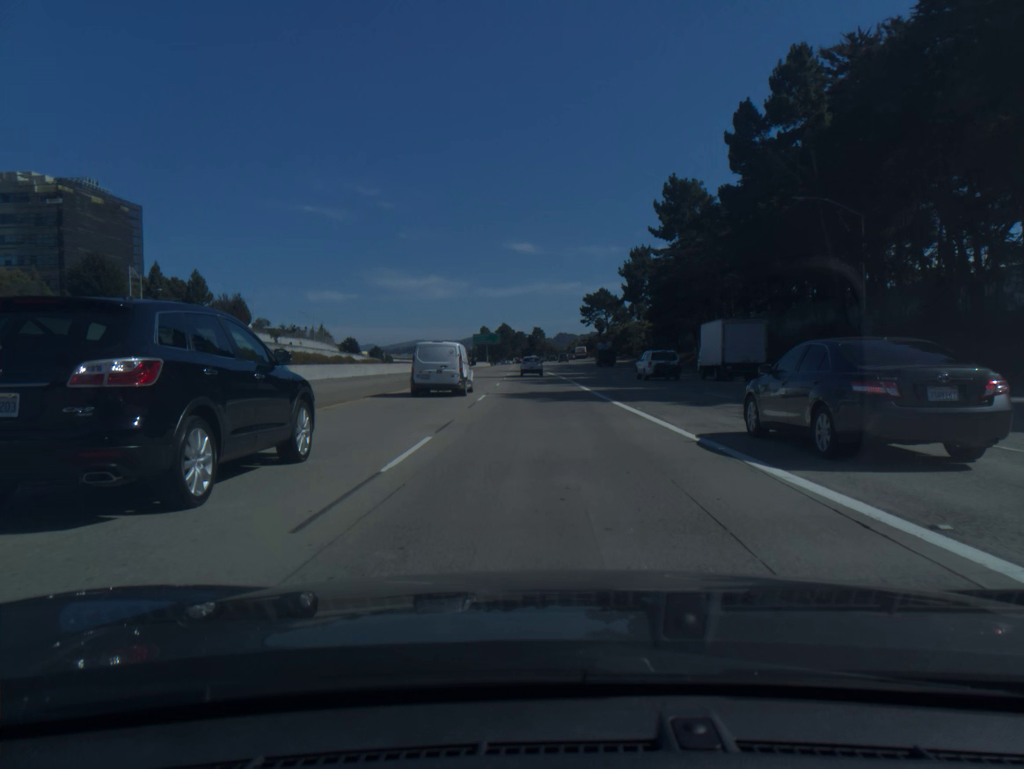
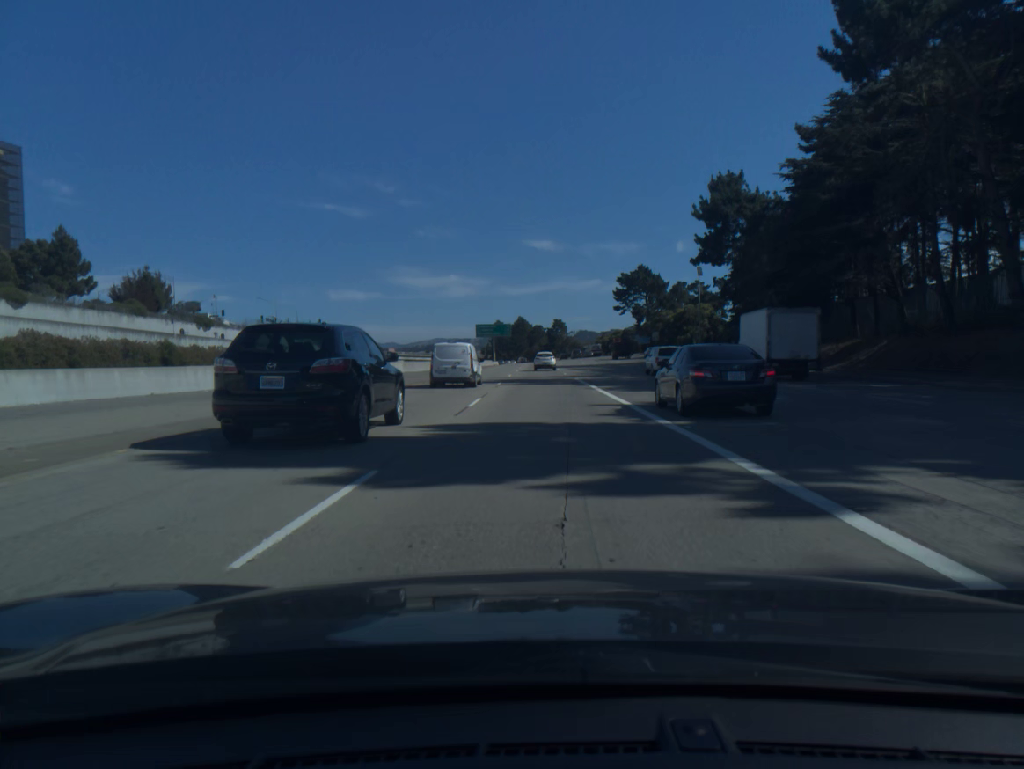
(-0.6, +47.9) m; -1°
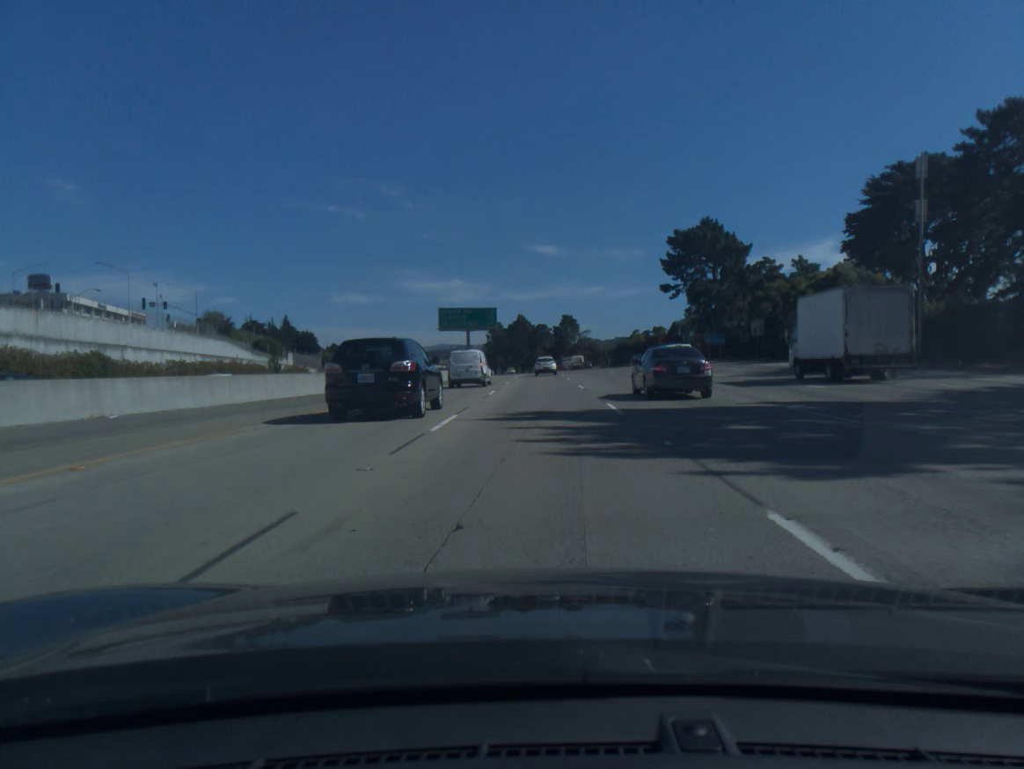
(-0.4, +64.6) m; 0°
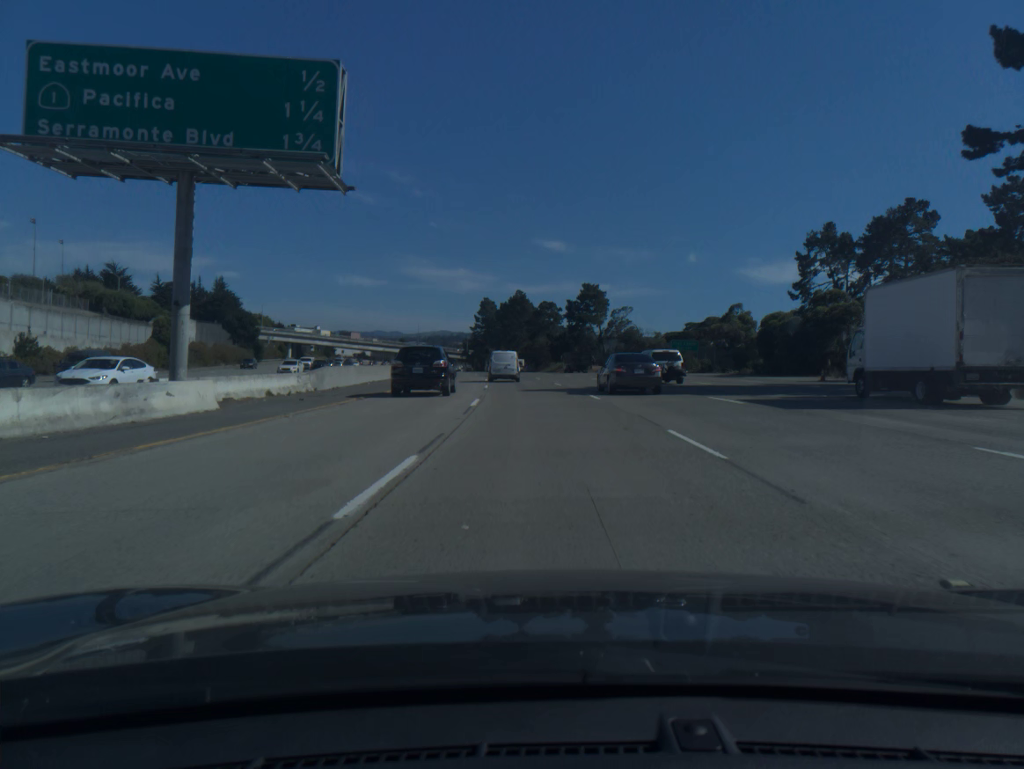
(-0.3, +80.1) m; 0°
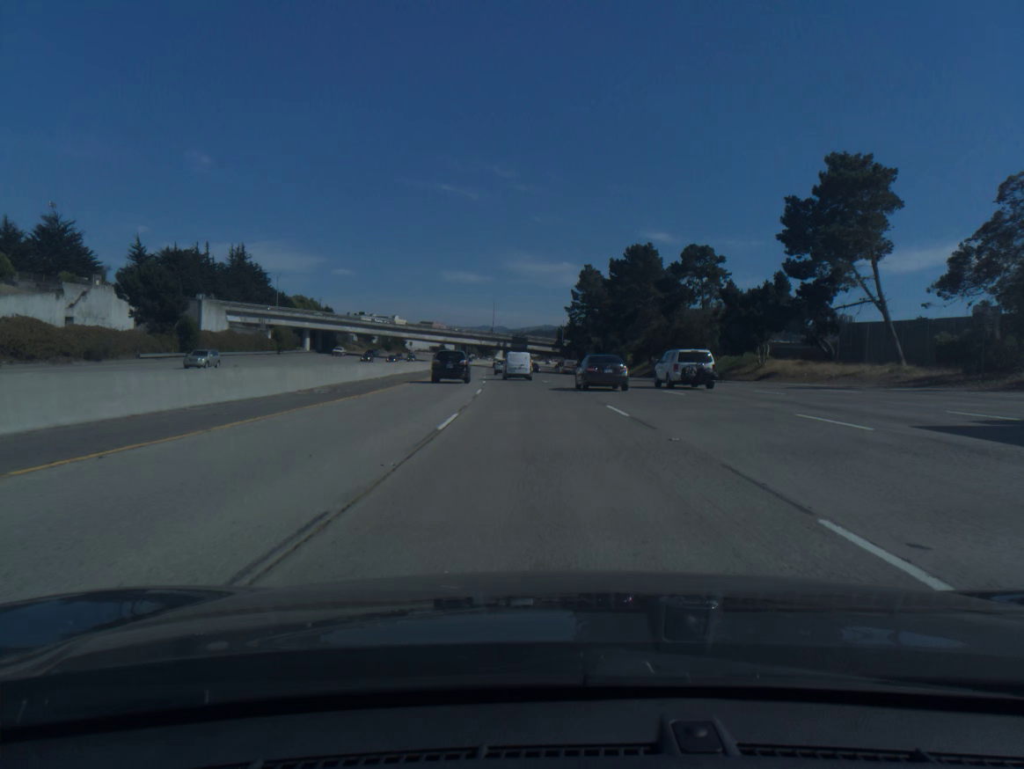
(-4.8, +80.2) m; -7°
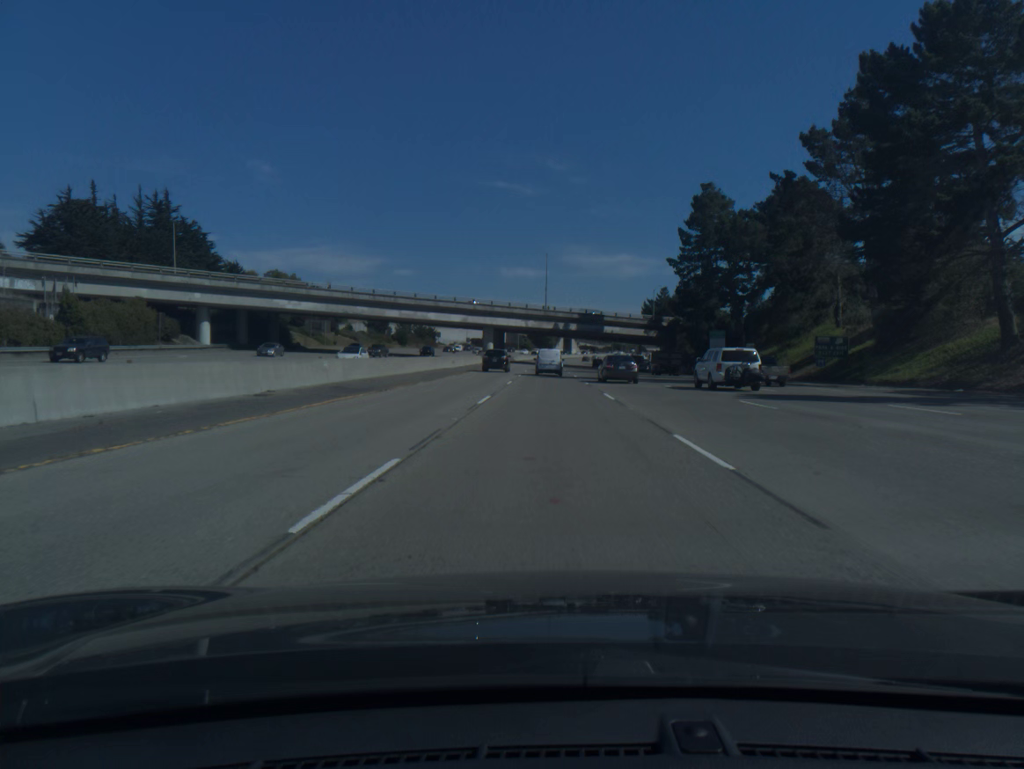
(-4.1, +81.0) m; -4°
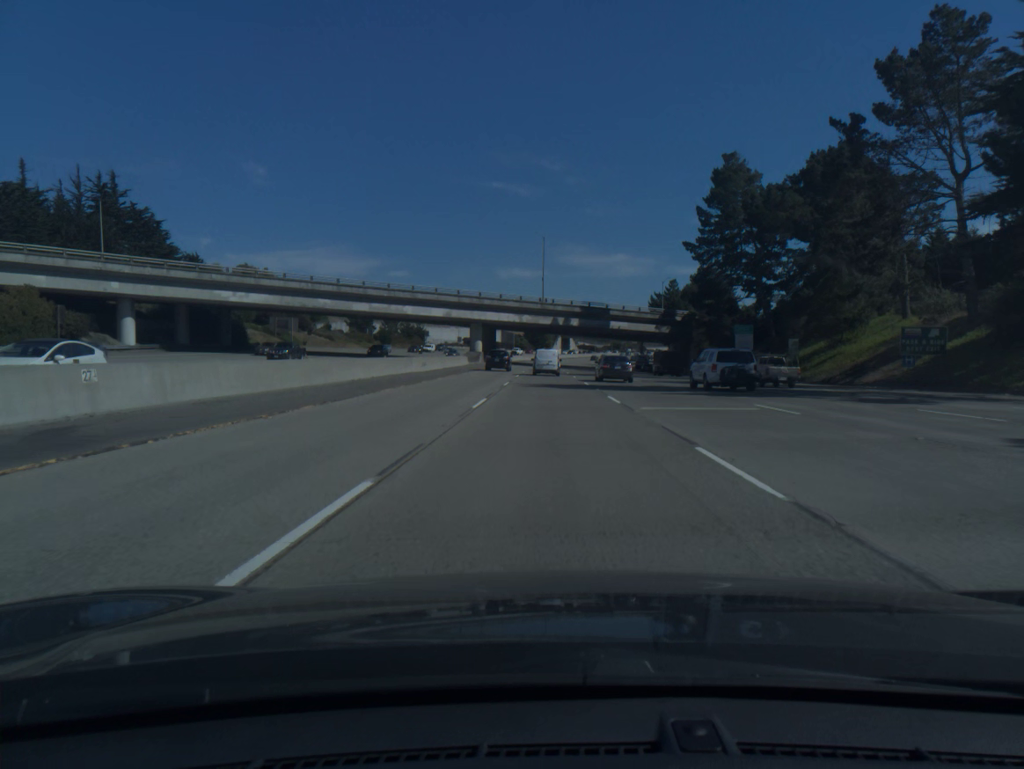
(0.0, +16.3) m; 0°
